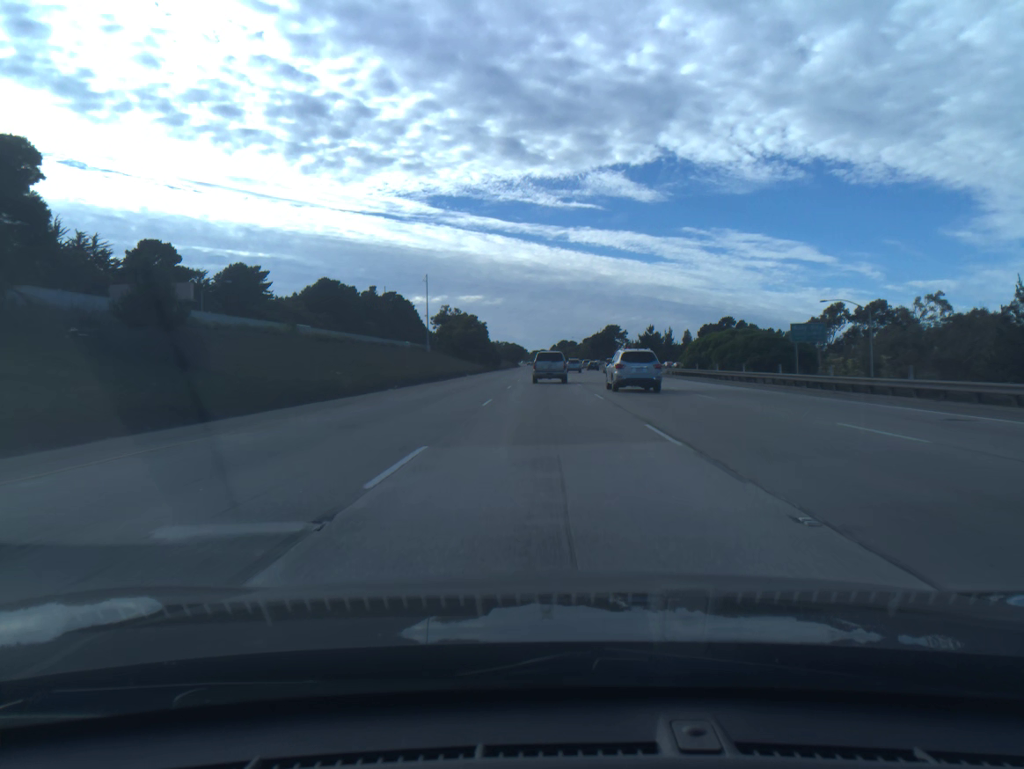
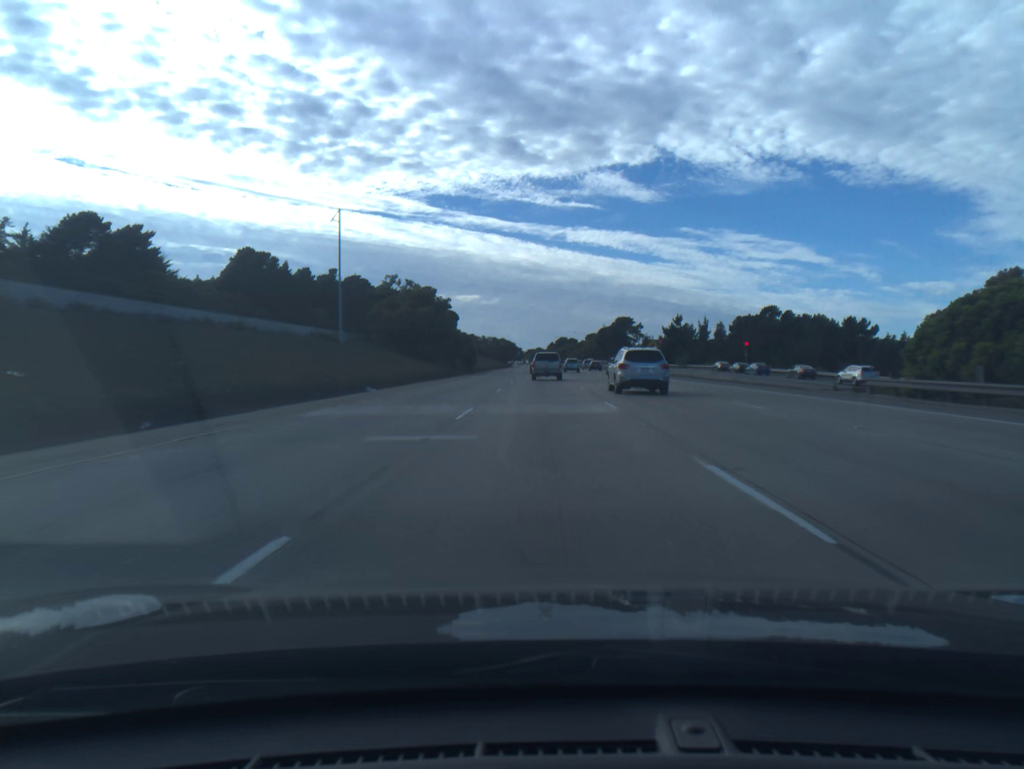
(0.0, +50.1) m; 0°
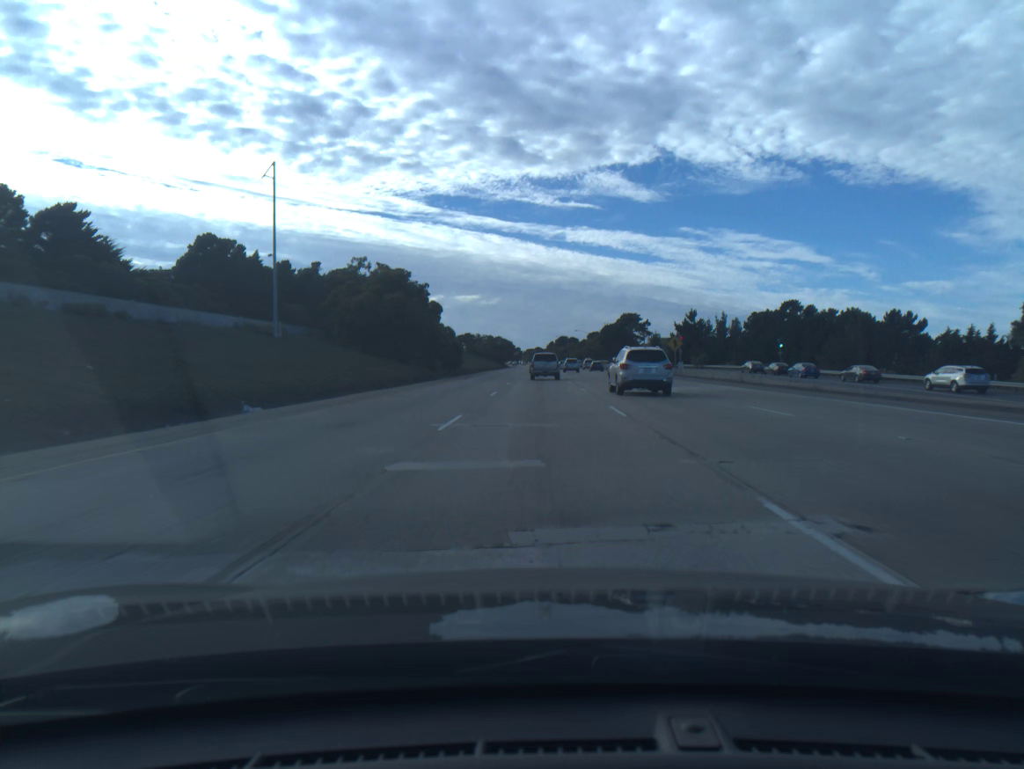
(0.0, +16.9) m; 0°
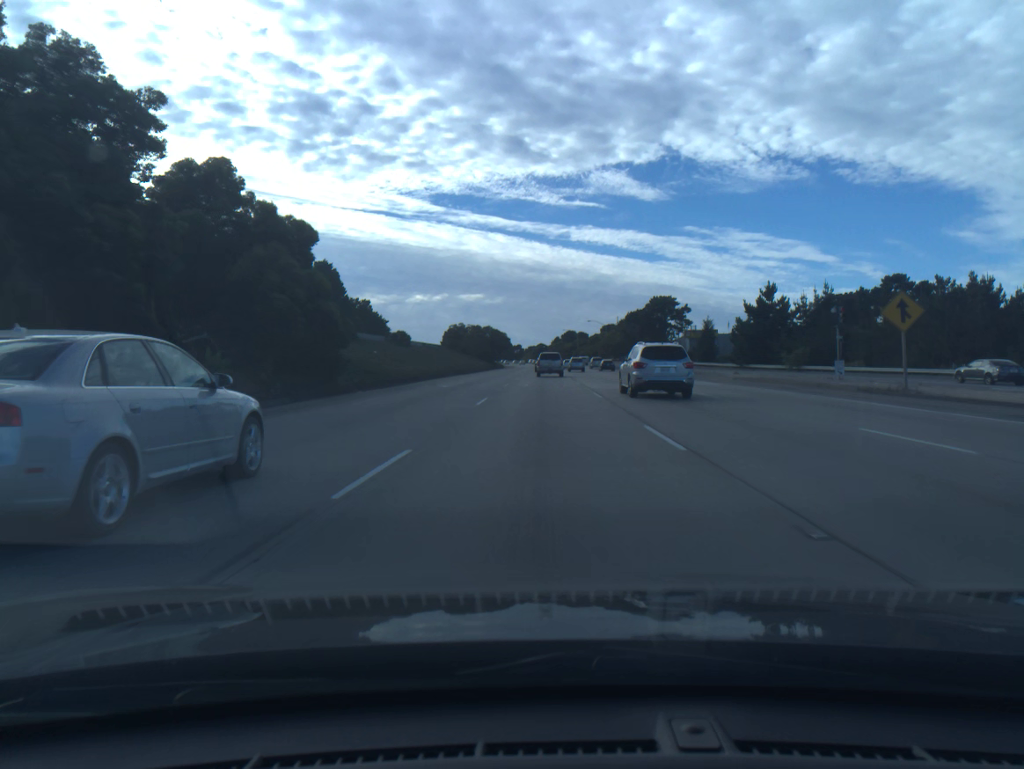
(-0.1, +51.1) m; 0°
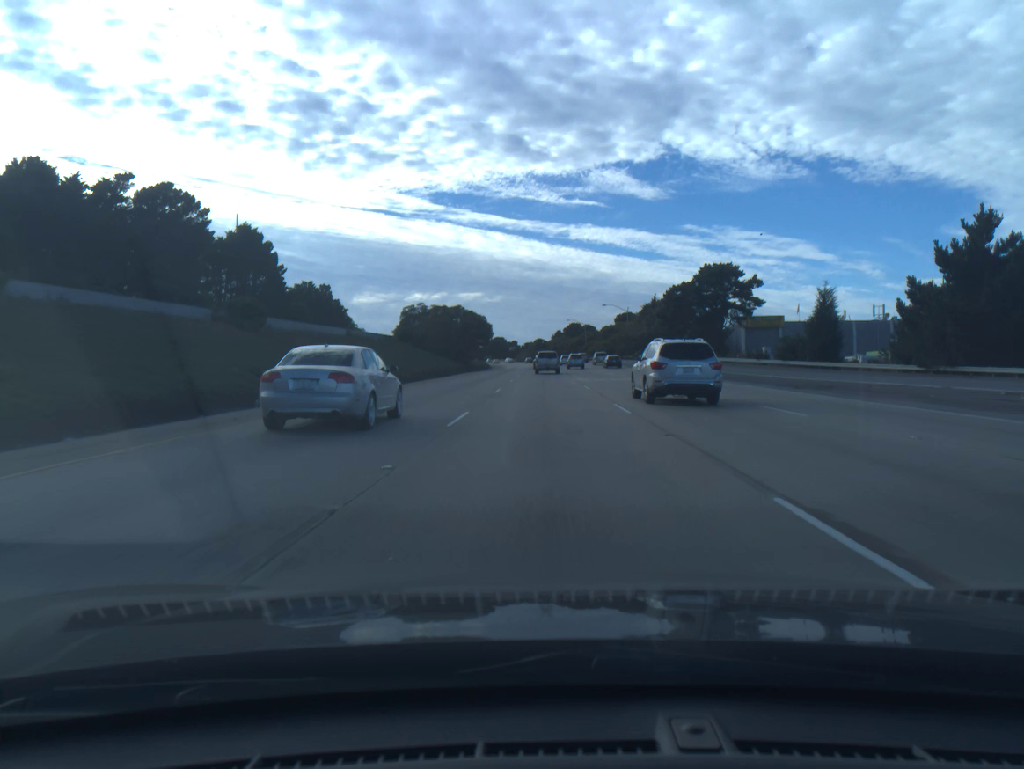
(+0.1, +51.2) m; 0°
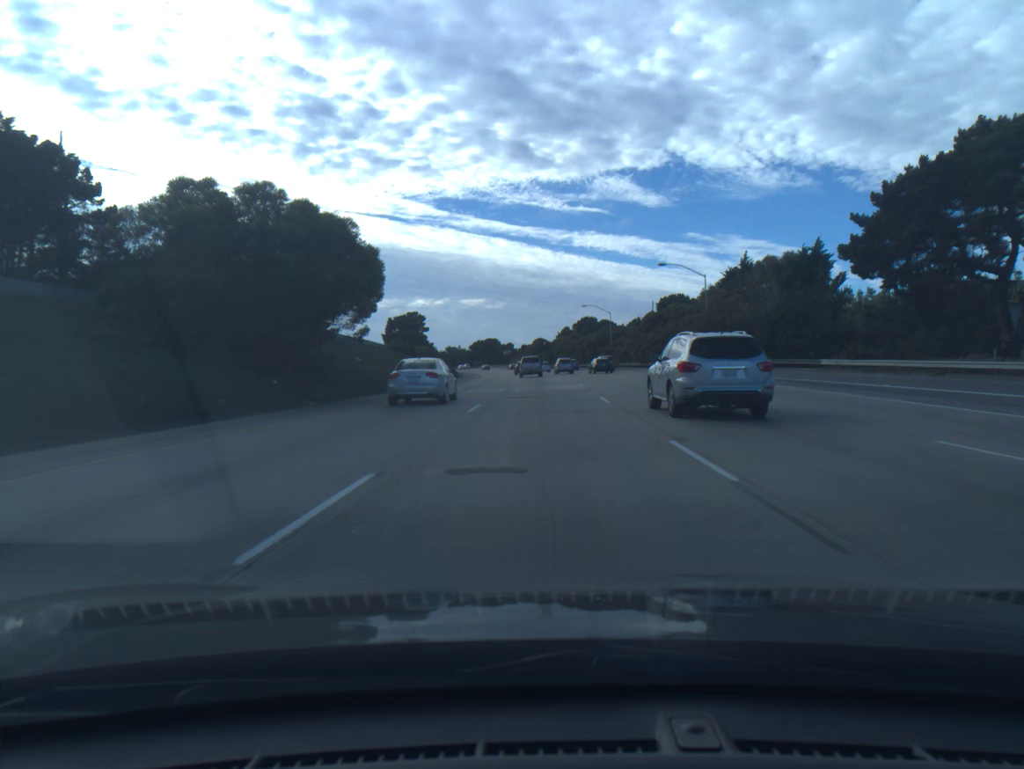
(0.0, +68.0) m; 0°
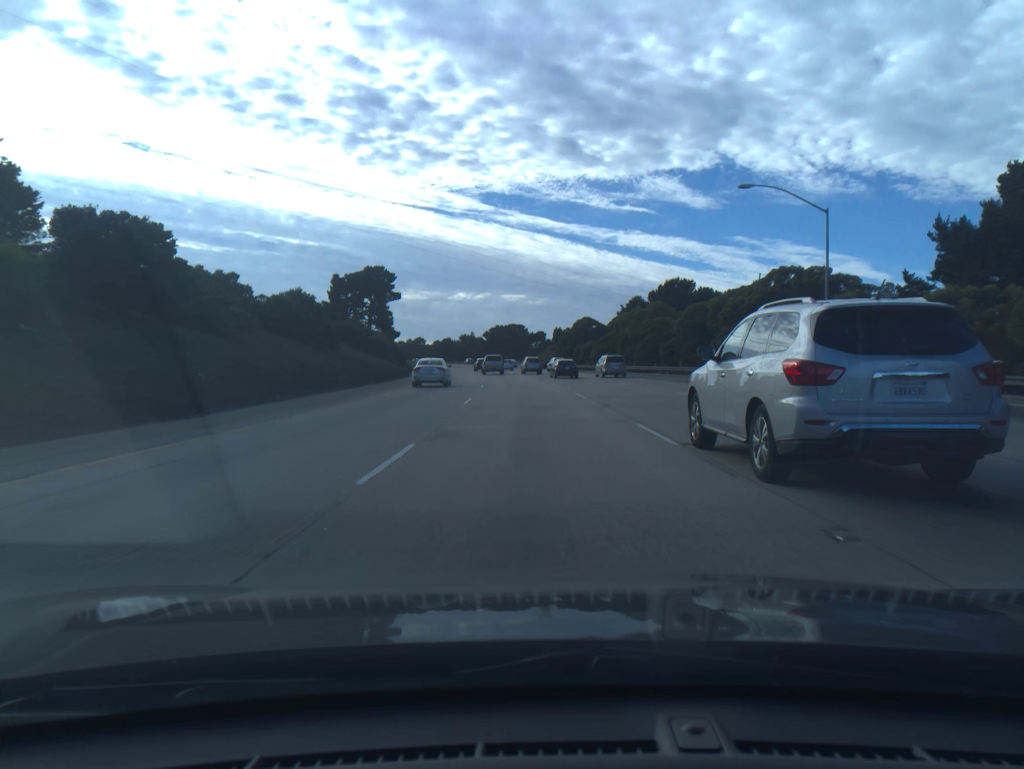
(-1.1, +84.7) m; -3°
